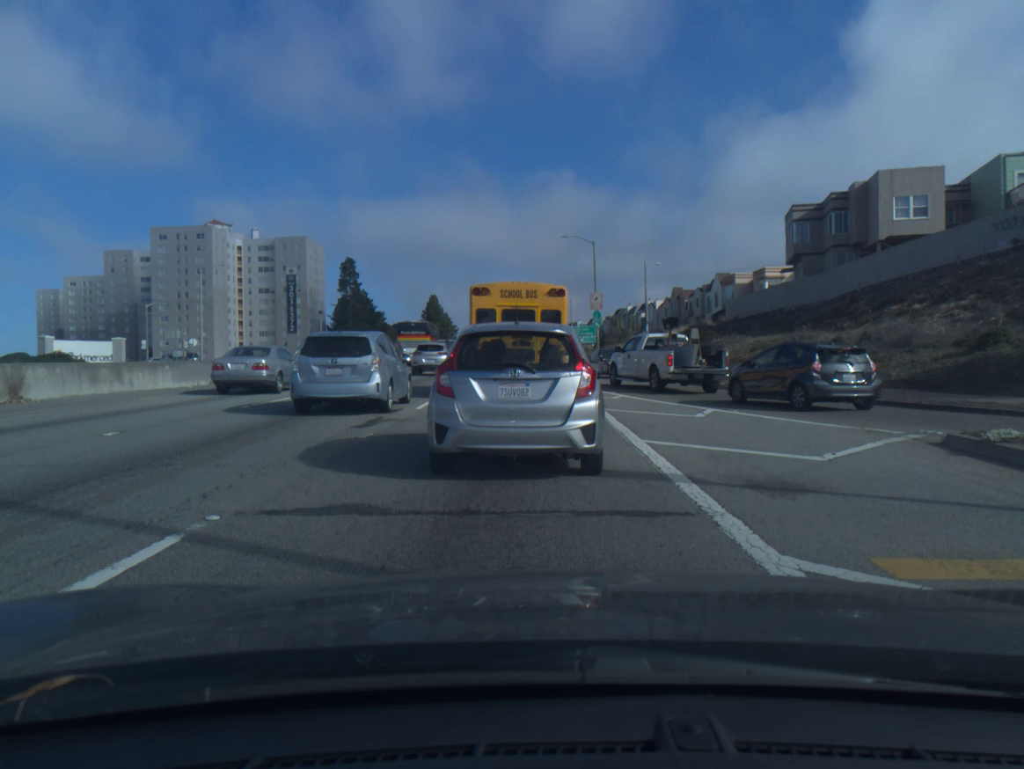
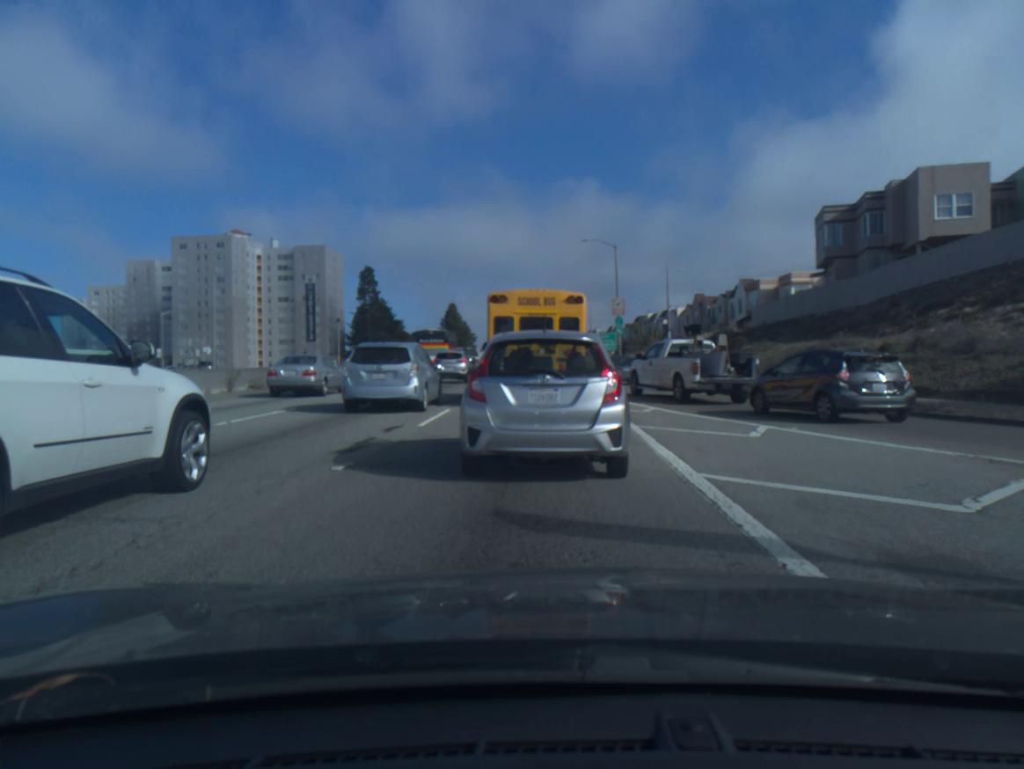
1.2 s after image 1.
(-0.1, +2.4) m; -2°
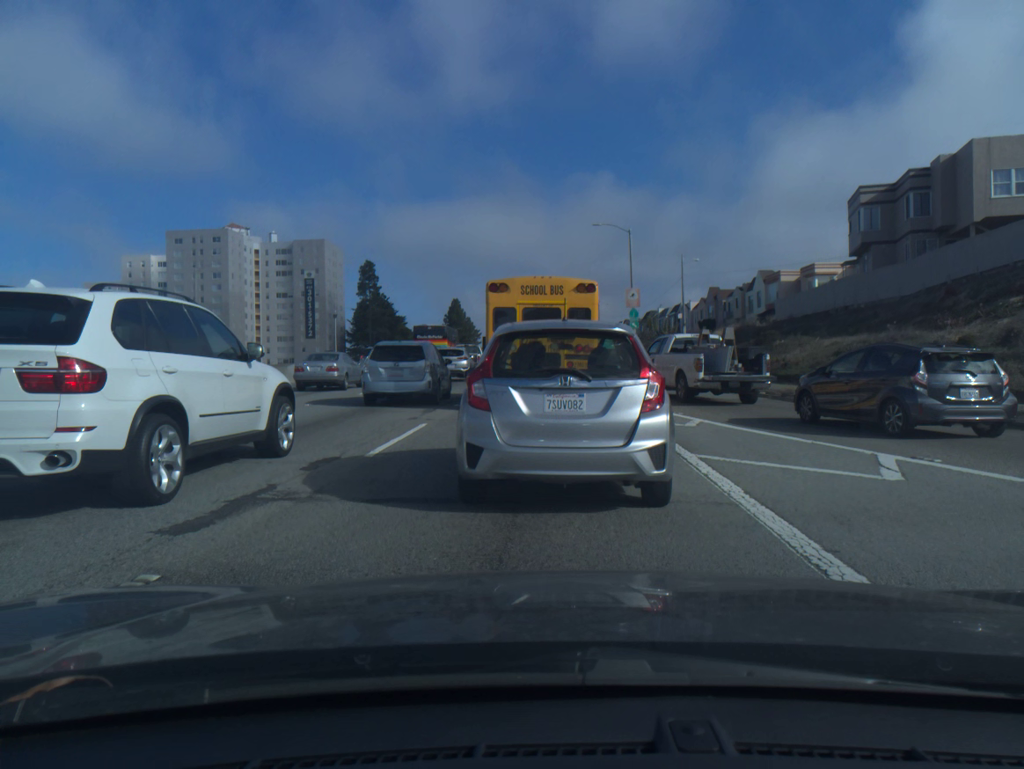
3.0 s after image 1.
(0.0, +4.6) m; +1°
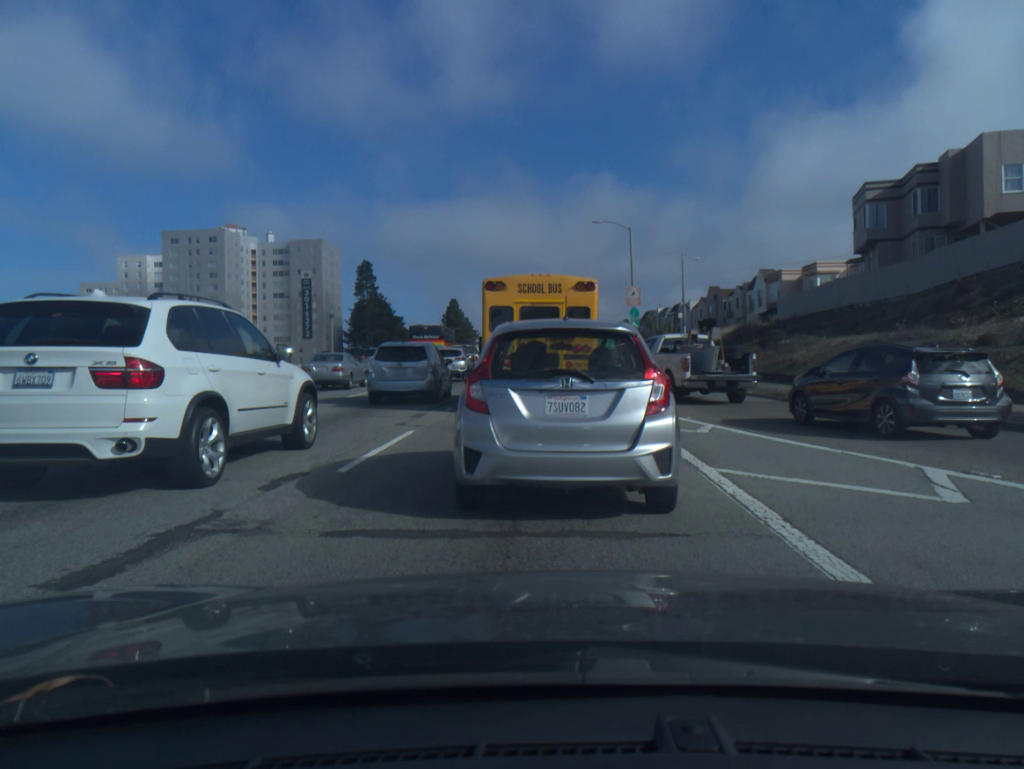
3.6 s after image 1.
(0.0, +1.2) m; 0°
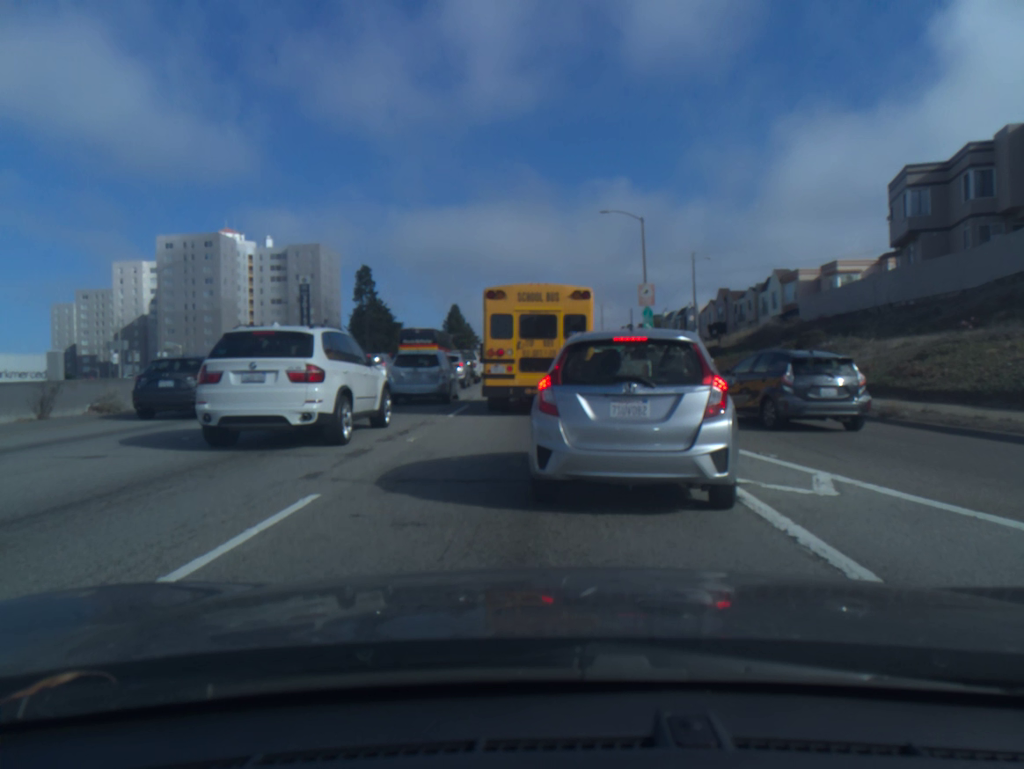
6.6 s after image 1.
(0.0, +5.4) m; 0°
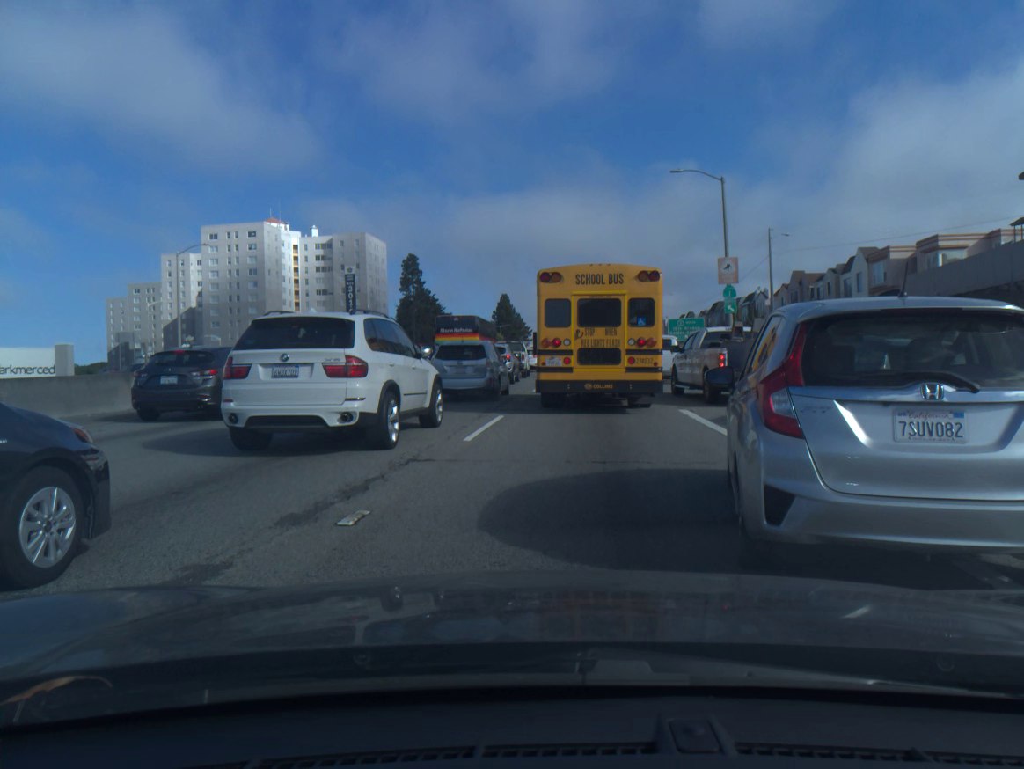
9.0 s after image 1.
(-0.3, +6.4) m; -6°
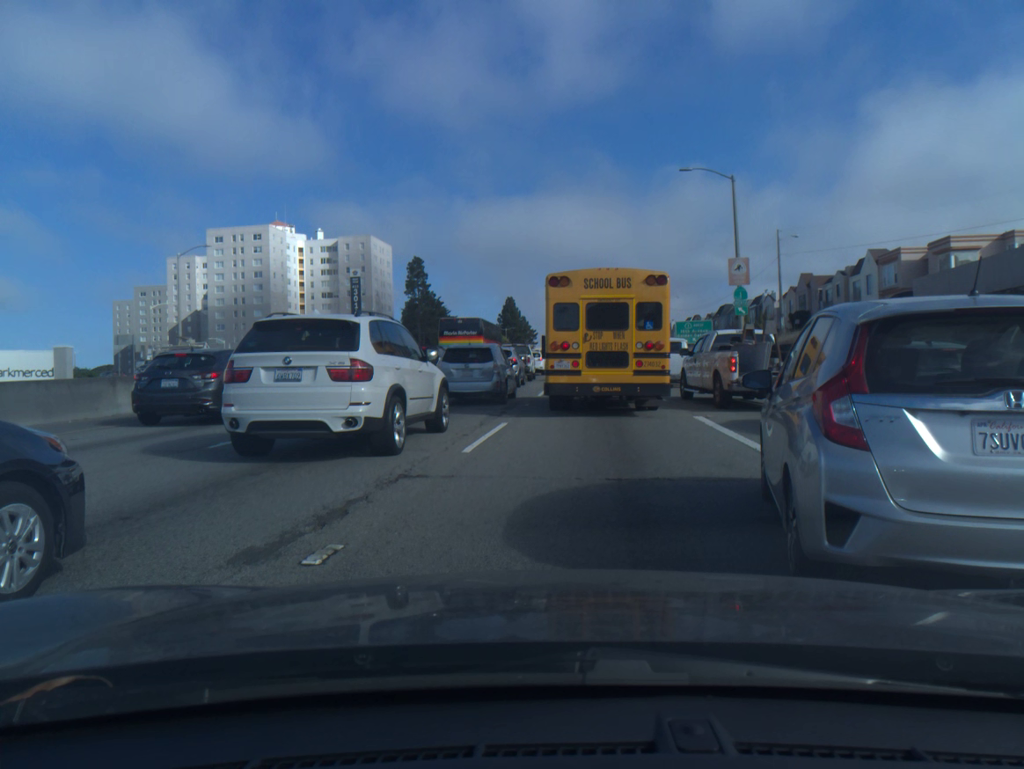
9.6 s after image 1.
(0.0, +1.0) m; +1°
